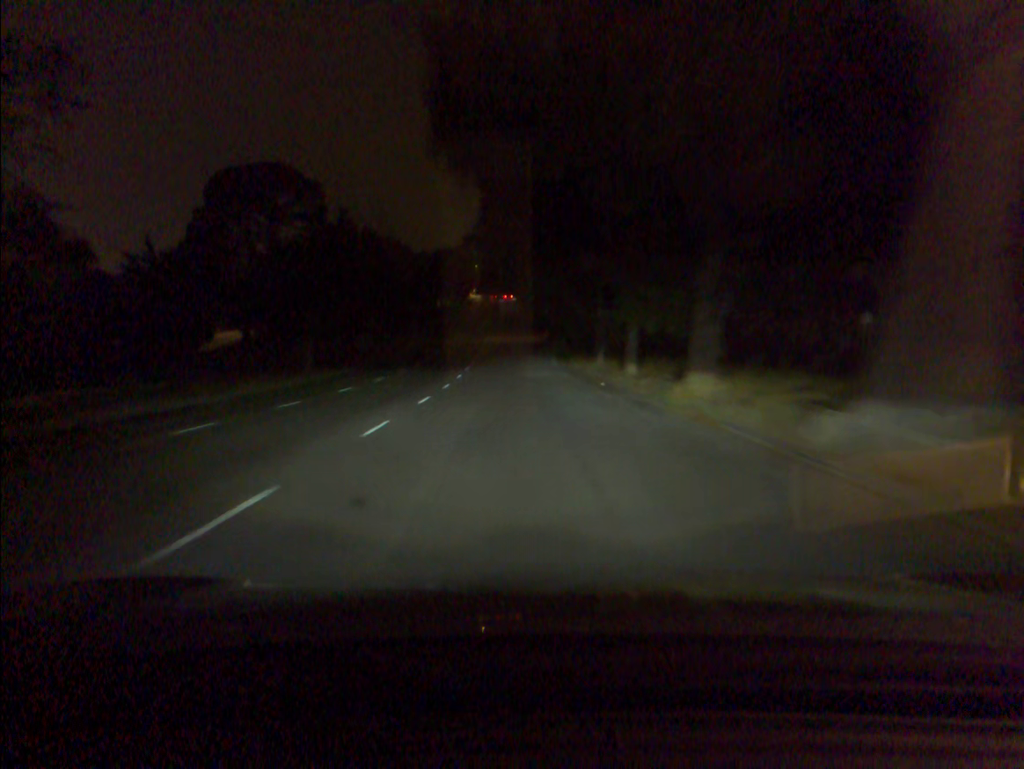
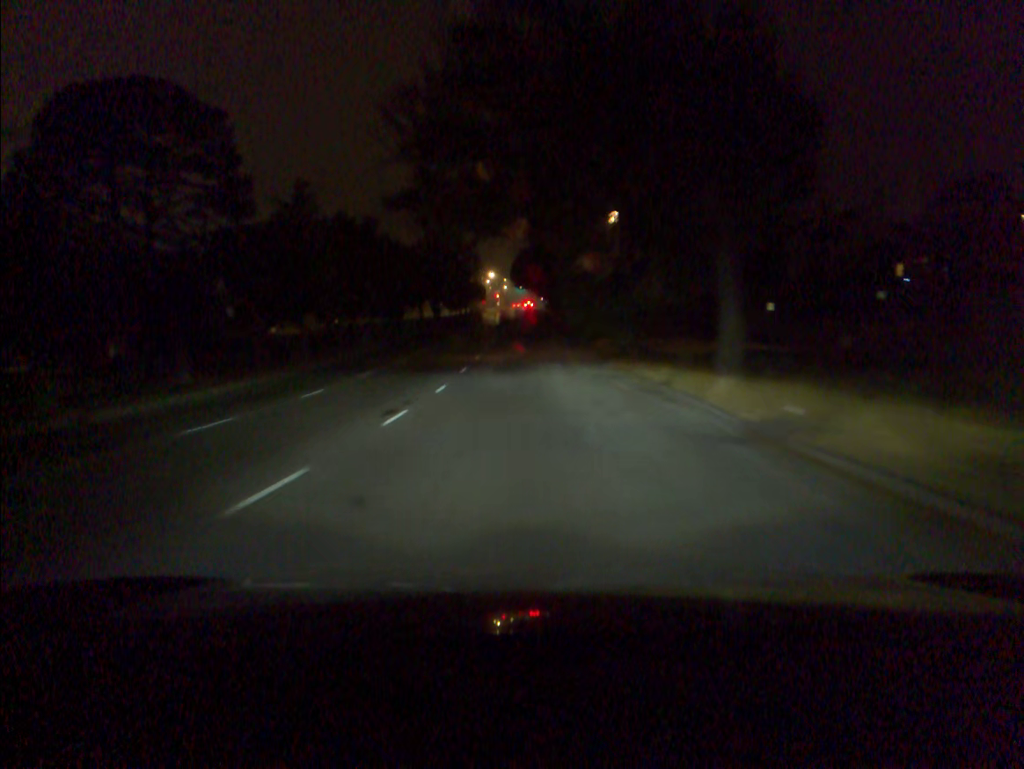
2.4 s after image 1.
(-0.5, +42.7) m; -2°
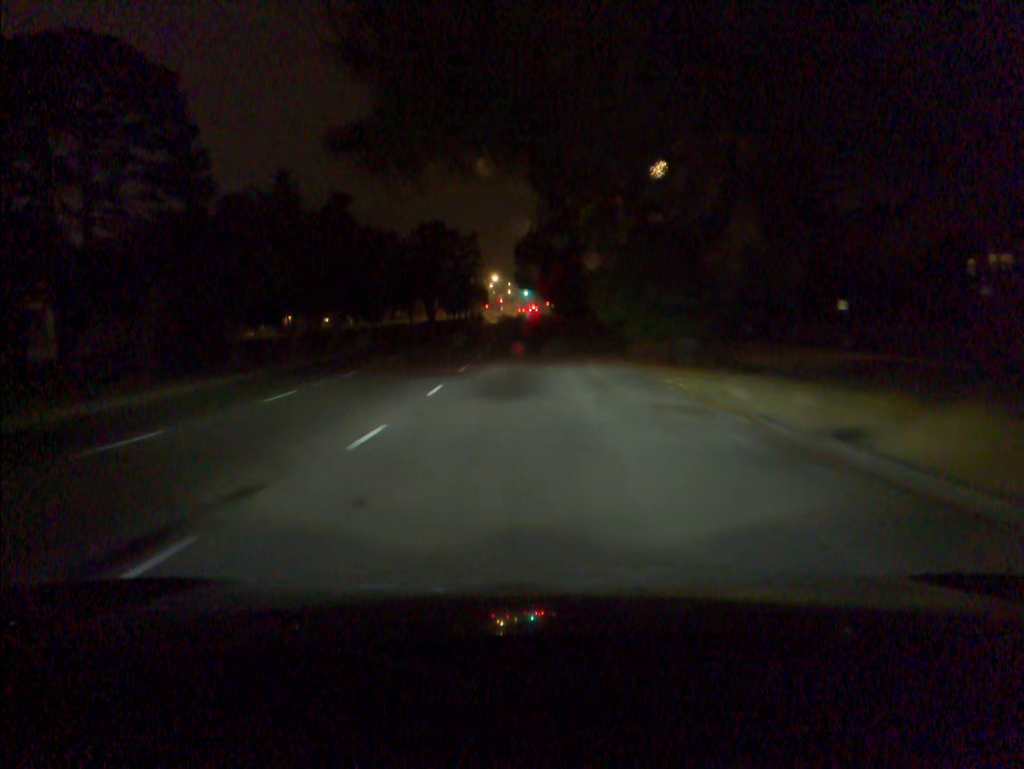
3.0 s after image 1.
(0.0, +10.8) m; 0°
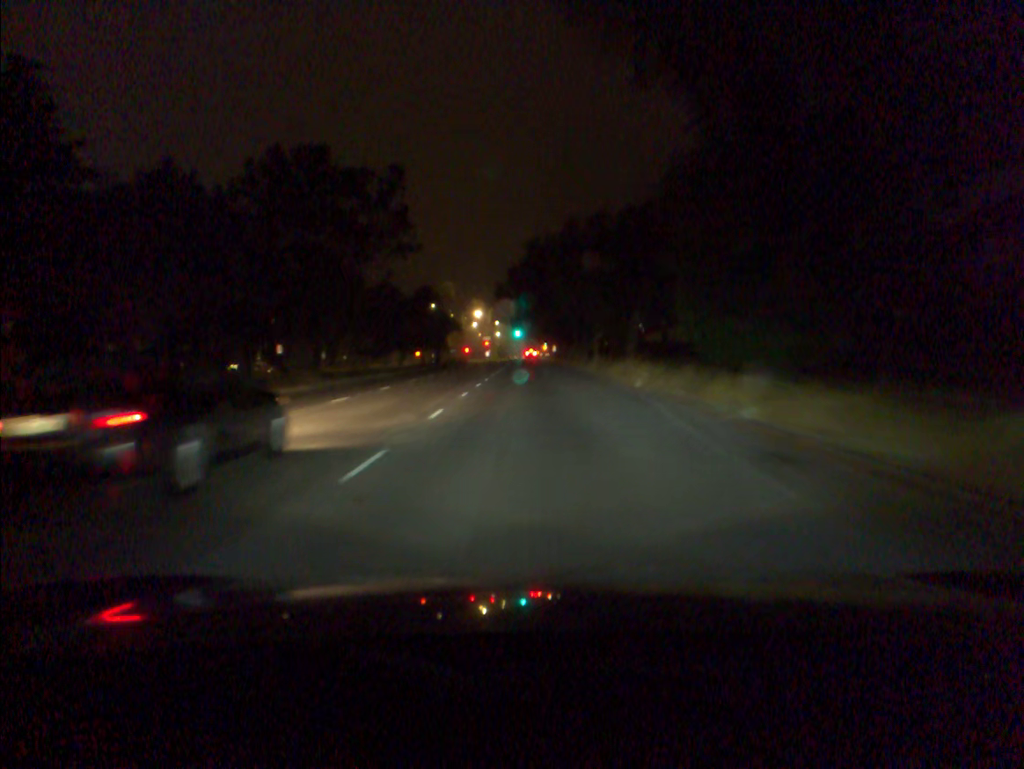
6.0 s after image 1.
(+0.4, +52.7) m; +1°
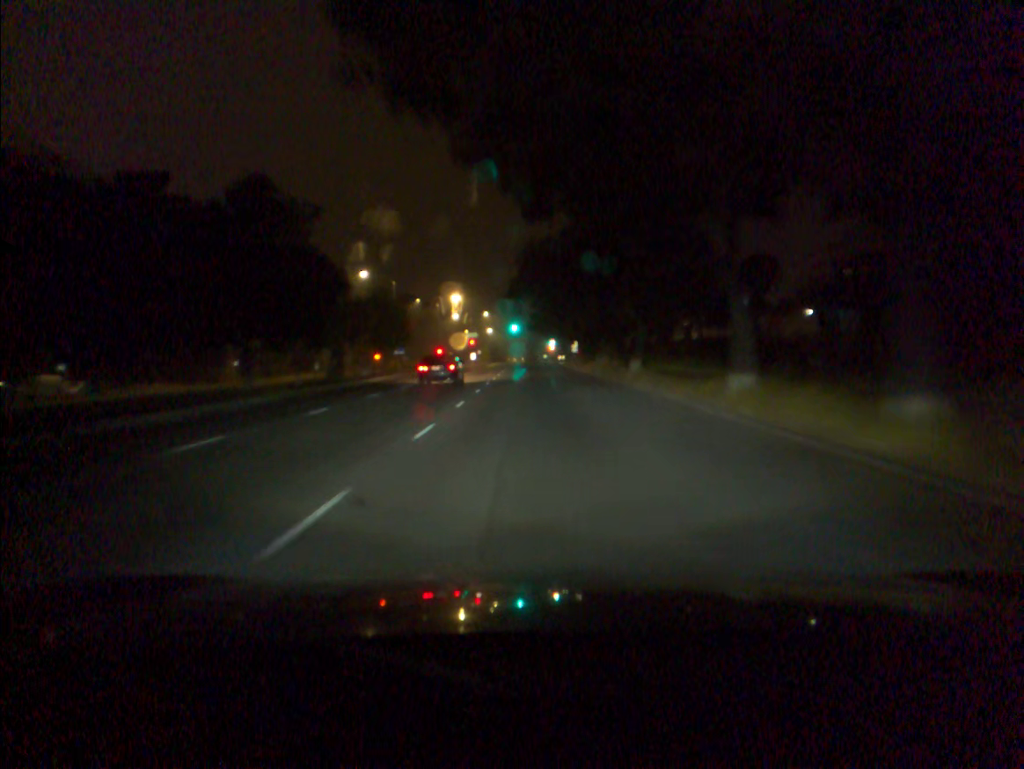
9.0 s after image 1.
(+0.2, +53.4) m; 0°
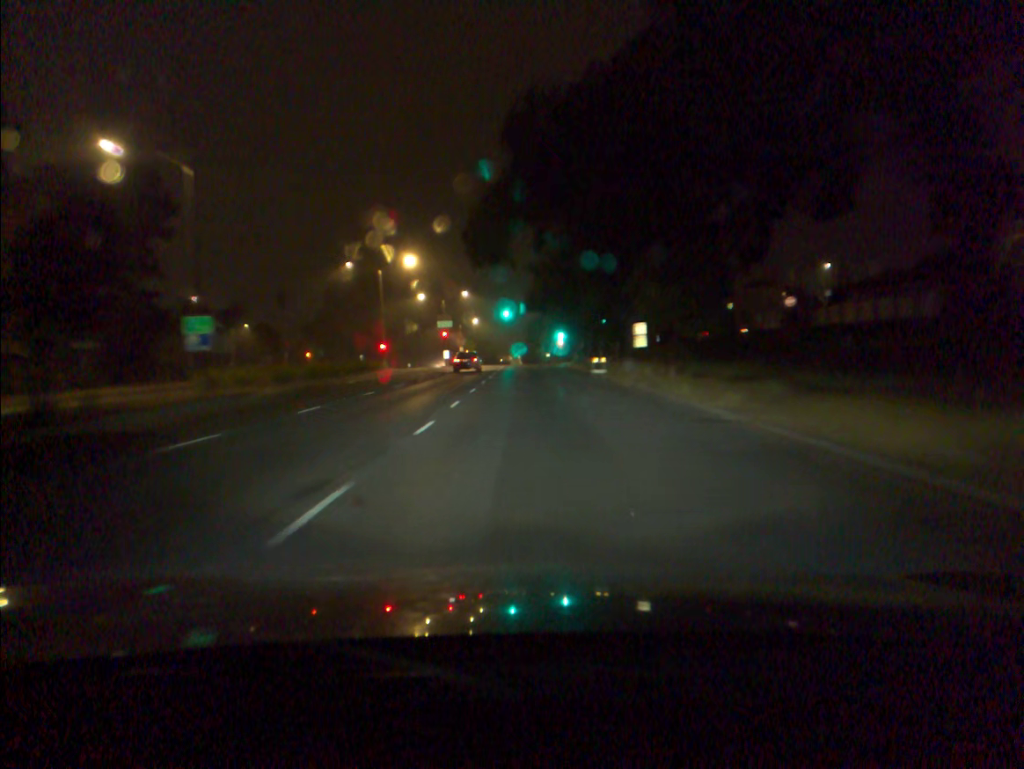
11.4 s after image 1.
(+0.2, +43.5) m; 0°
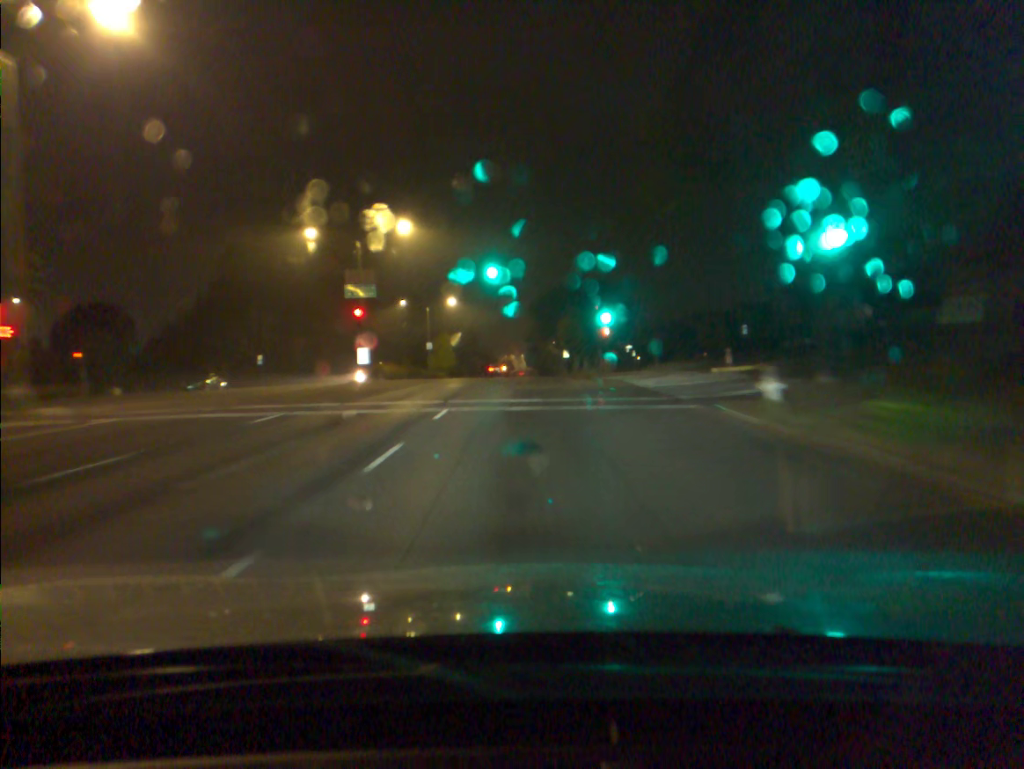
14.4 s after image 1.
(-0.2, +53.2) m; 0°
